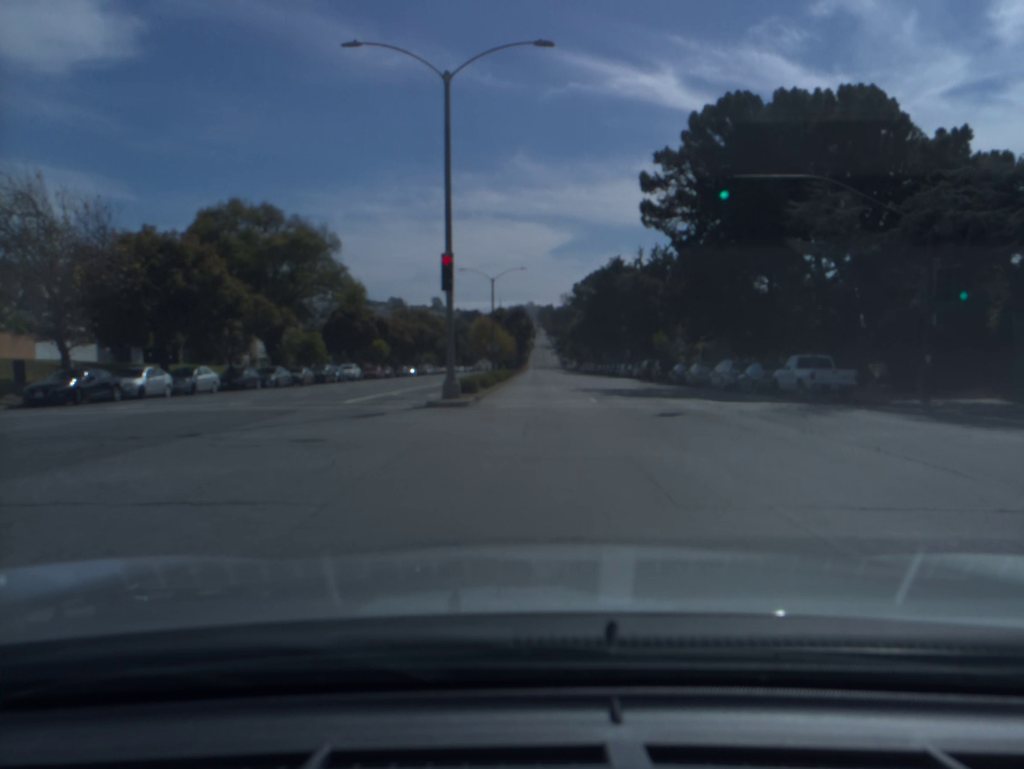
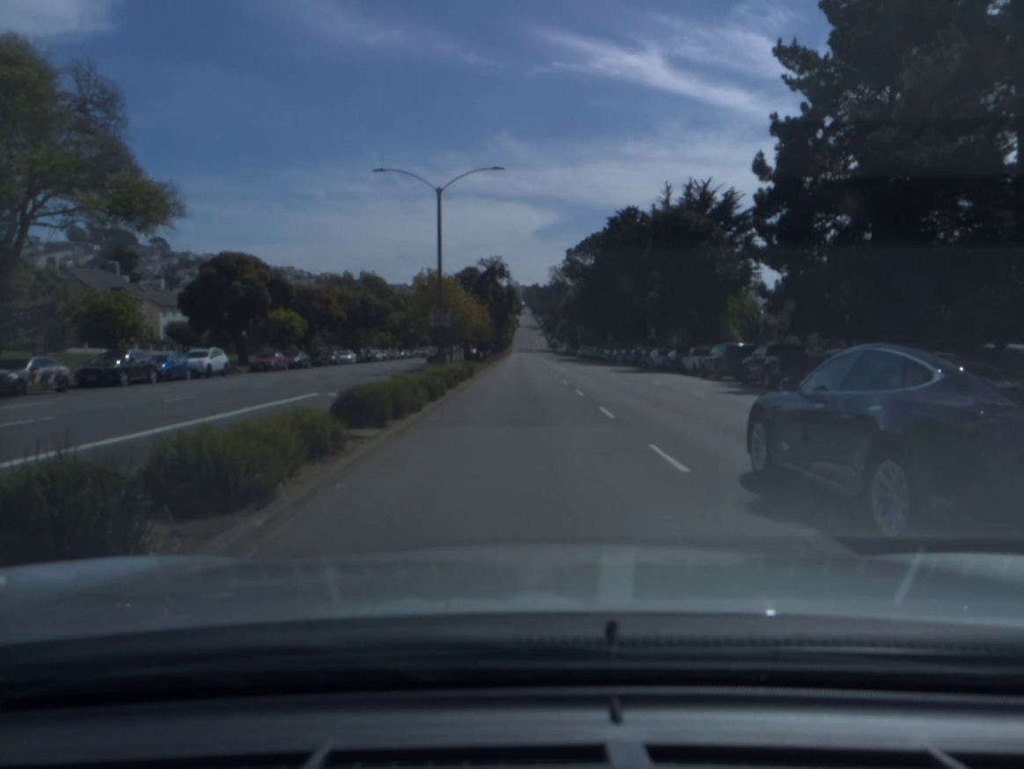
(+0.3, +30.6) m; +1°
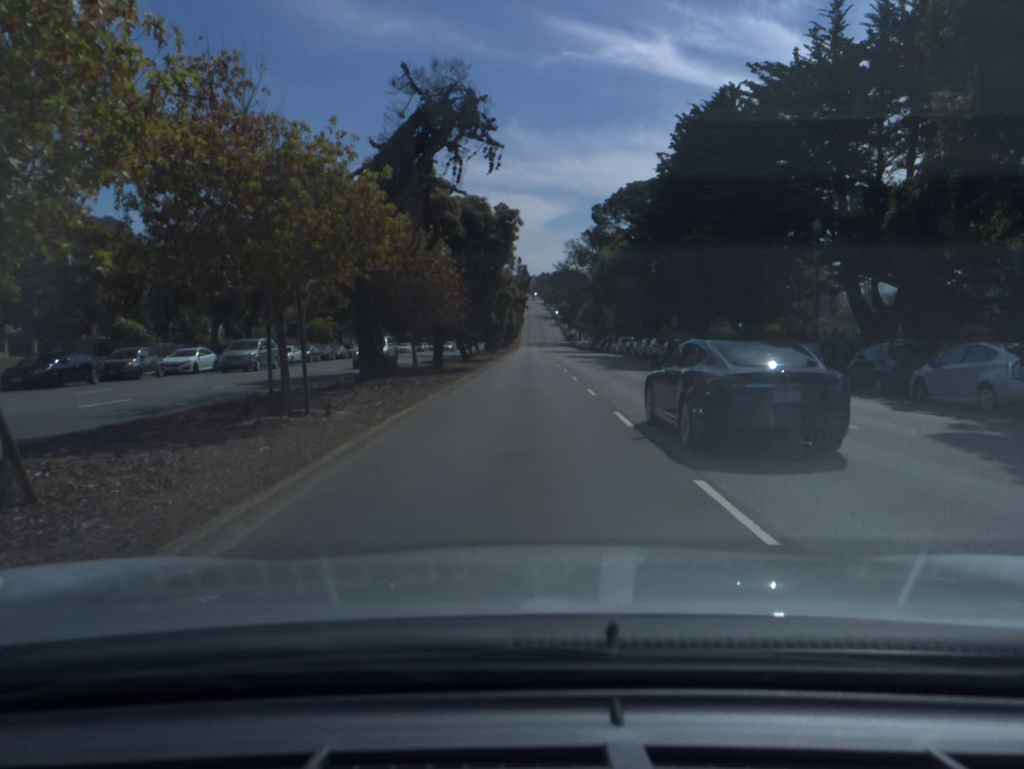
(-0.1, +39.8) m; -1°
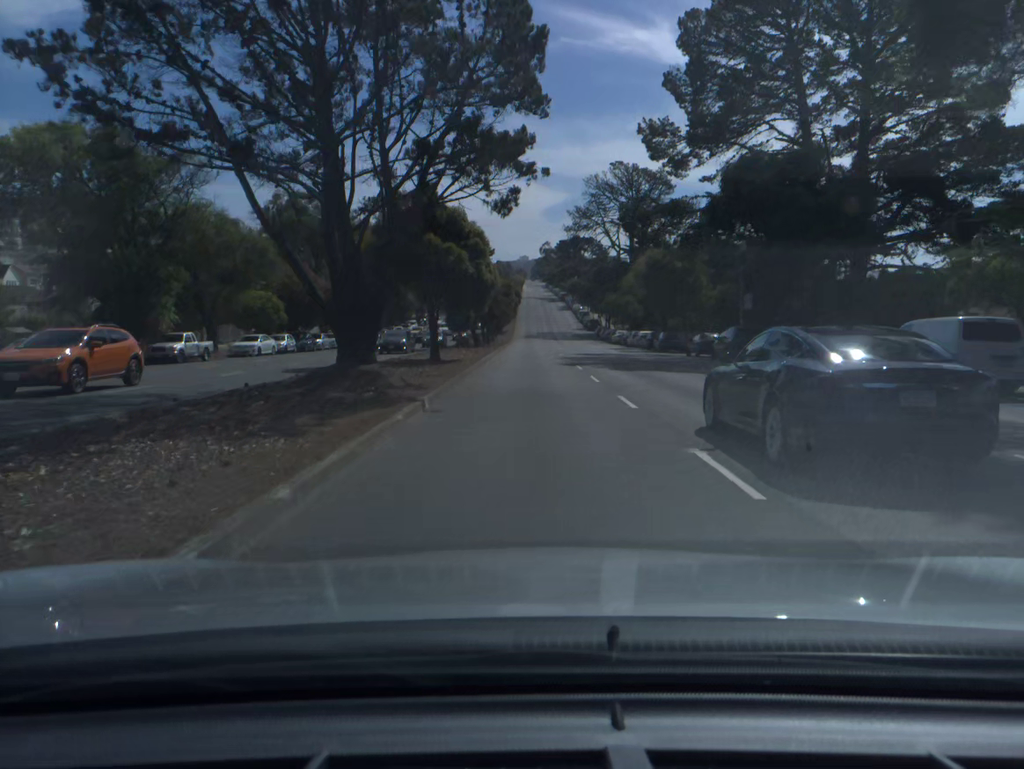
(-0.1, +64.3) m; 0°
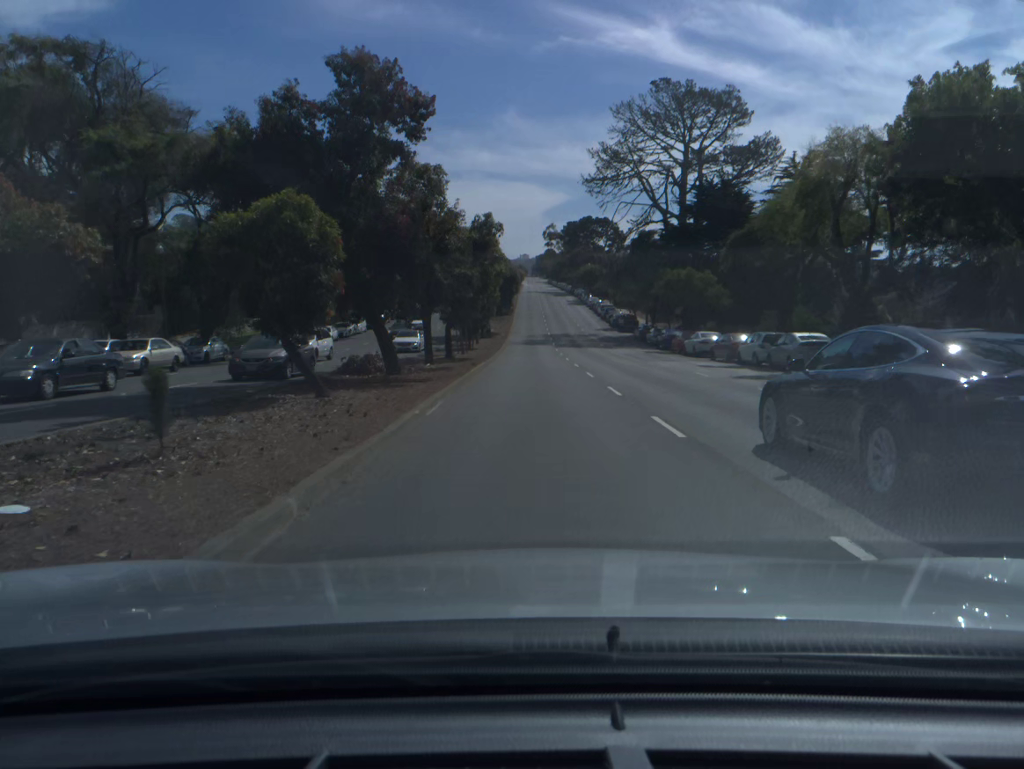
(0.0, +40.3) m; 0°
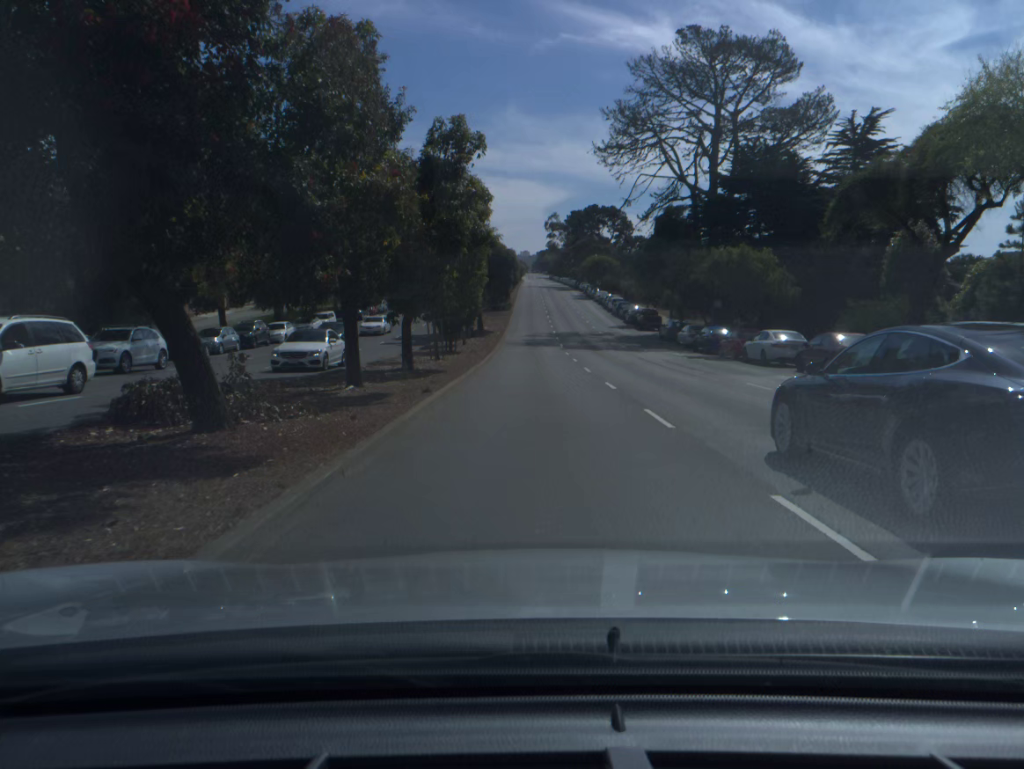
(0.0, +13.4) m; 0°
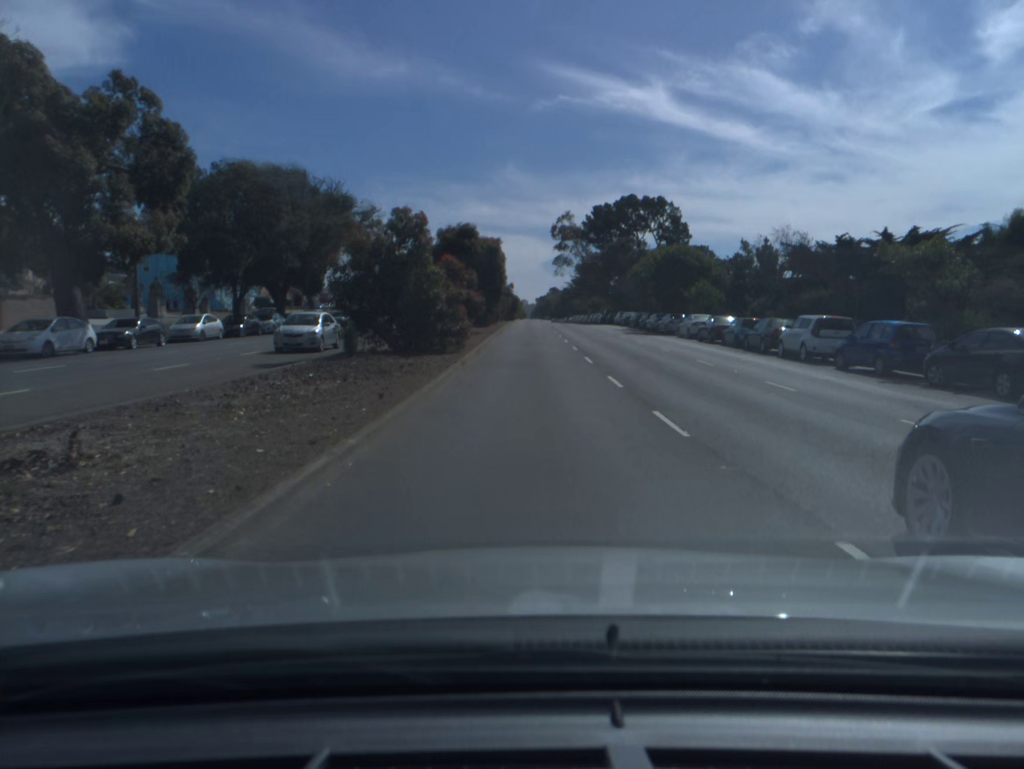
(+0.3, +66.8) m; 0°
